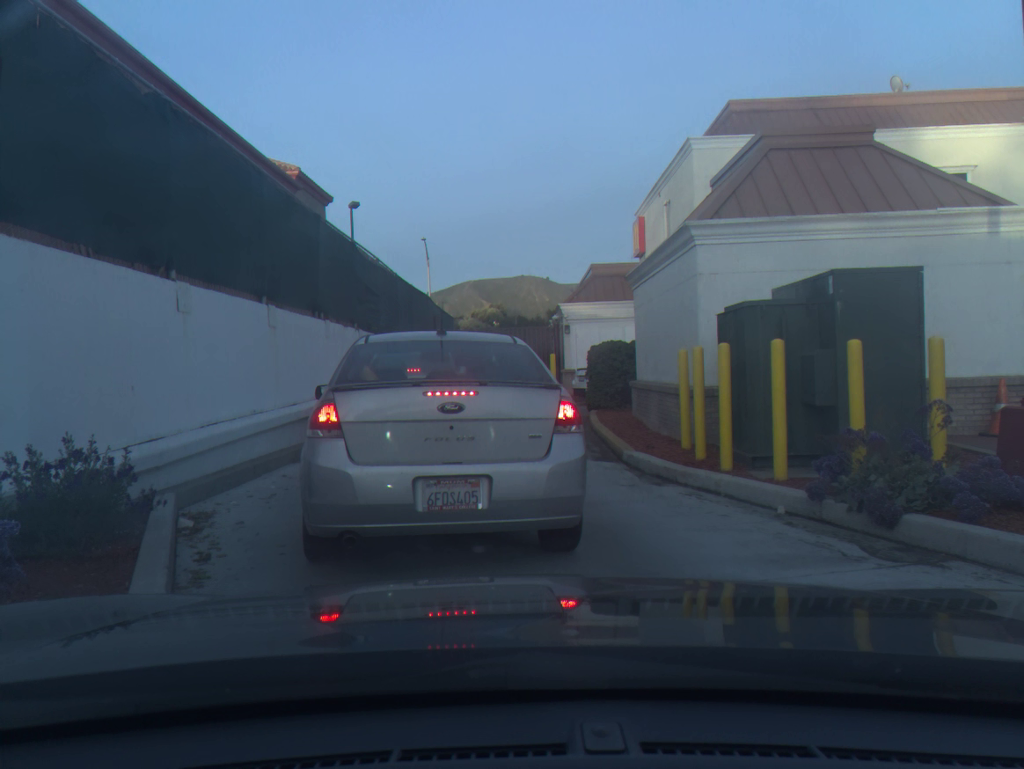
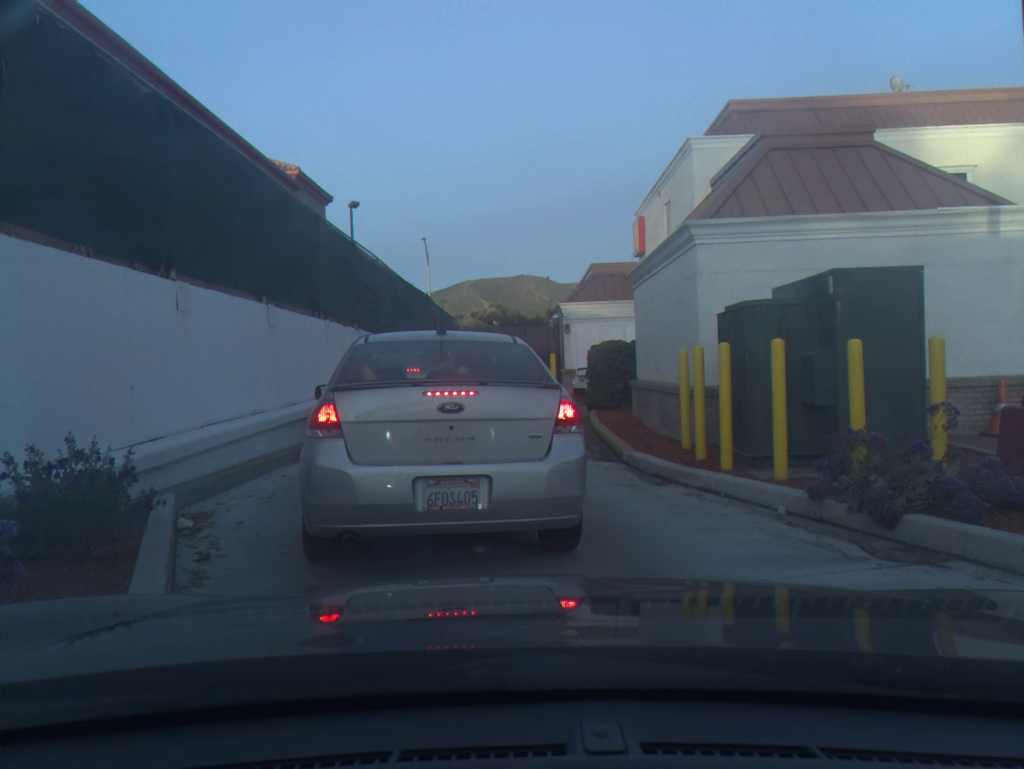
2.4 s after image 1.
(0.0, 0.0) m; 0°
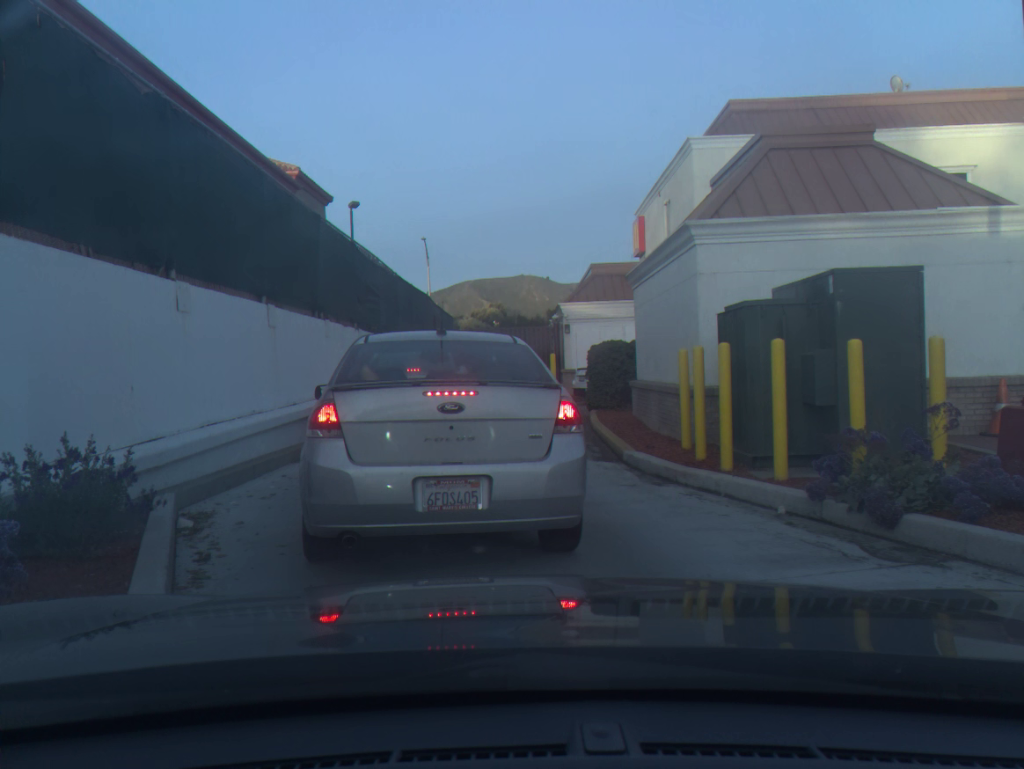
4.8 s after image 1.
(0.0, 0.0) m; 0°
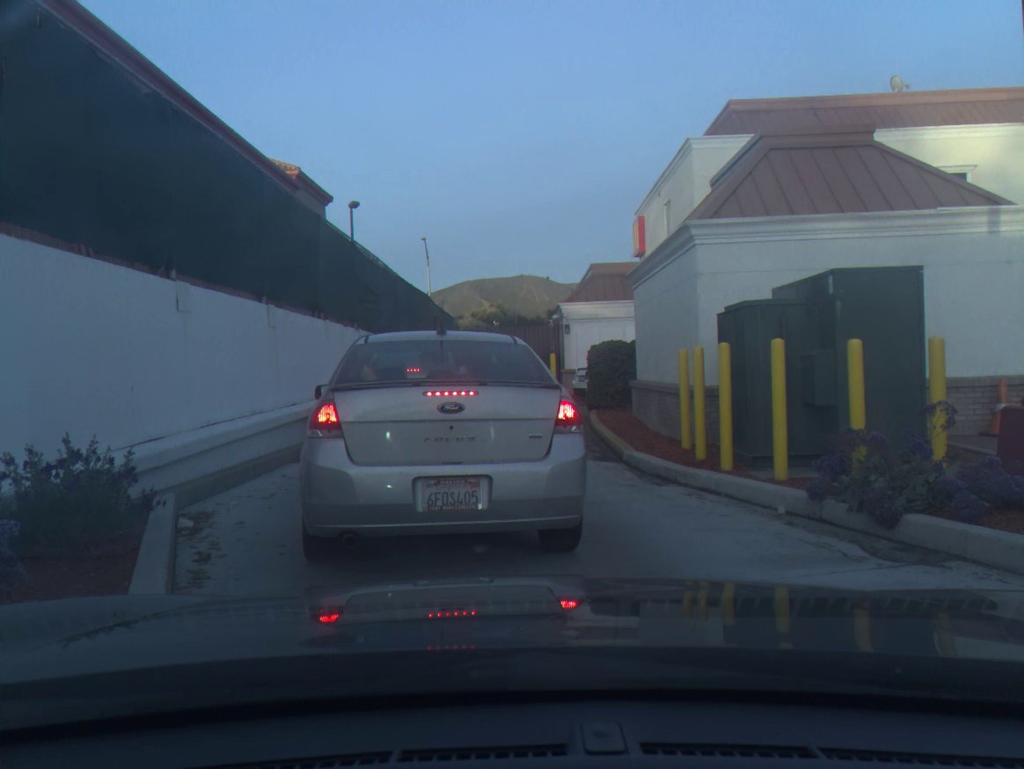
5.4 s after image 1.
(0.0, 0.0) m; 0°
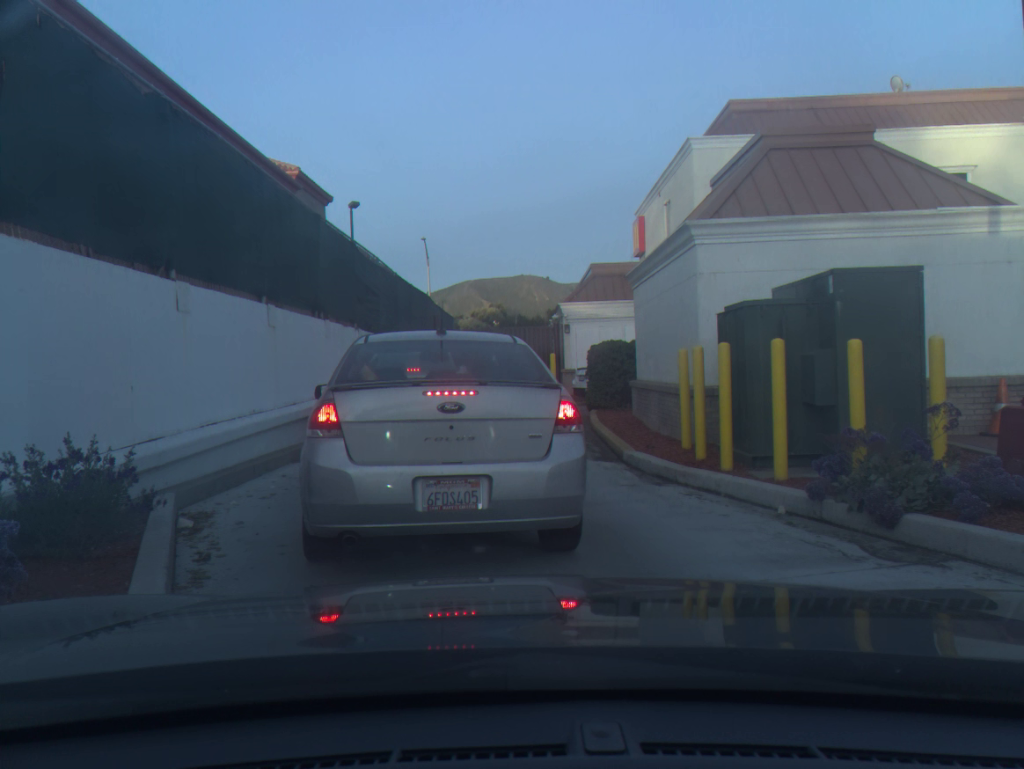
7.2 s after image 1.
(0.0, 0.0) m; 0°
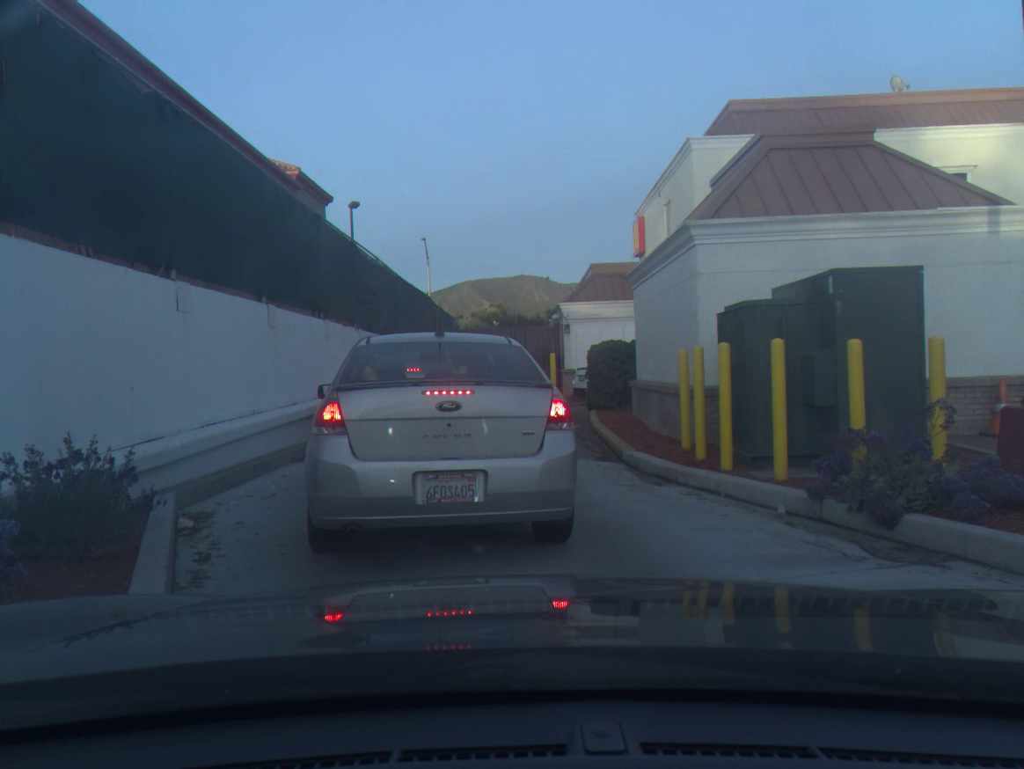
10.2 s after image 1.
(0.0, -0.1) m; 0°
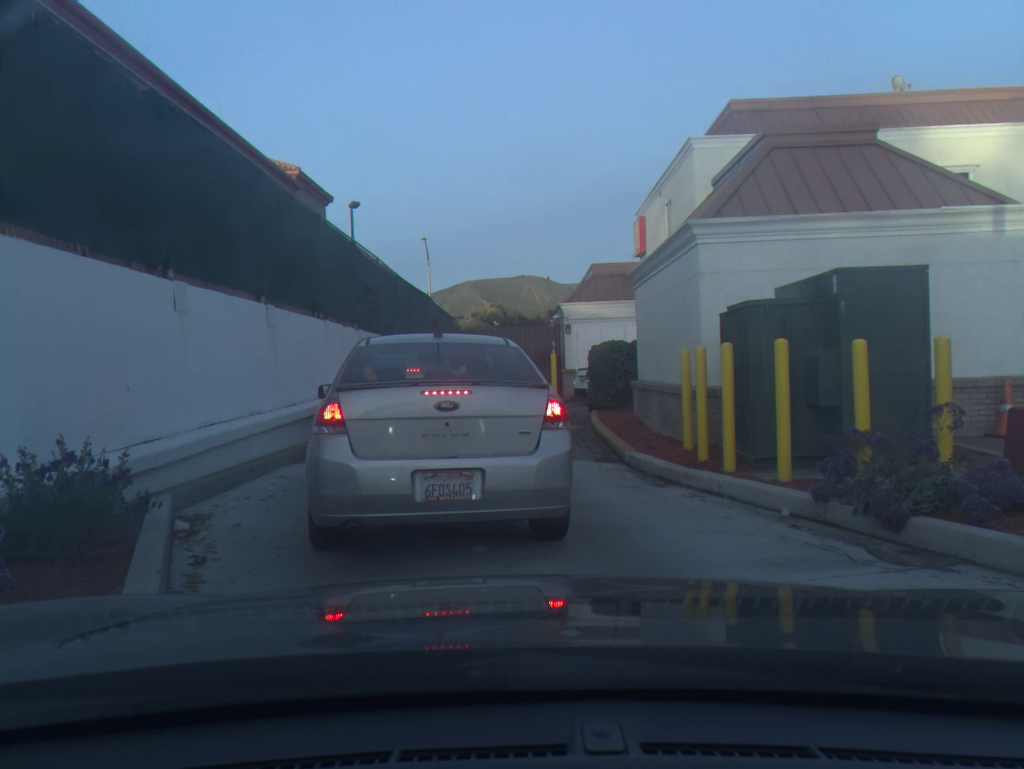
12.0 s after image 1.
(0.0, +0.1) m; 0°
